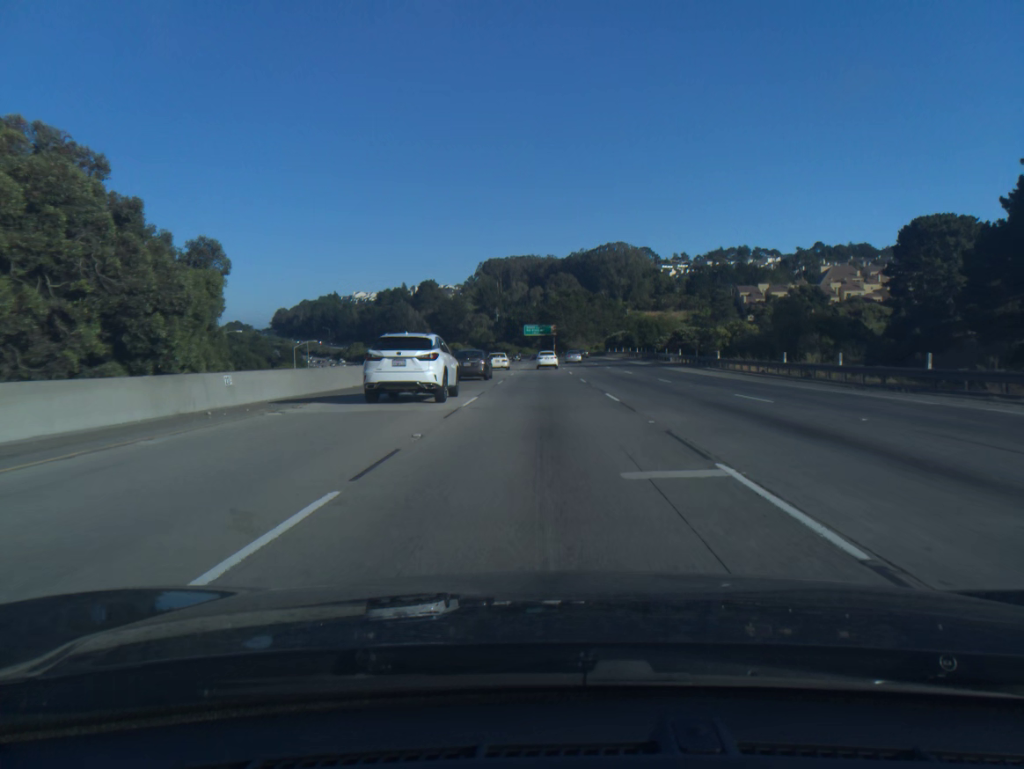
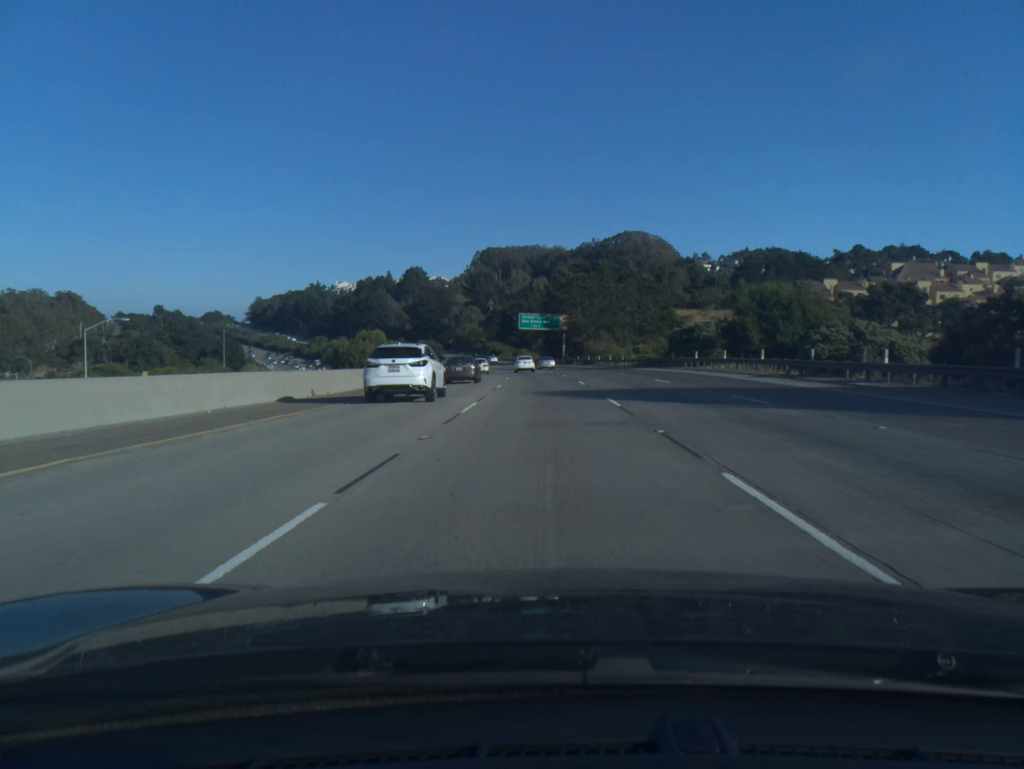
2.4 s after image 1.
(-0.1, +73.2) m; 0°
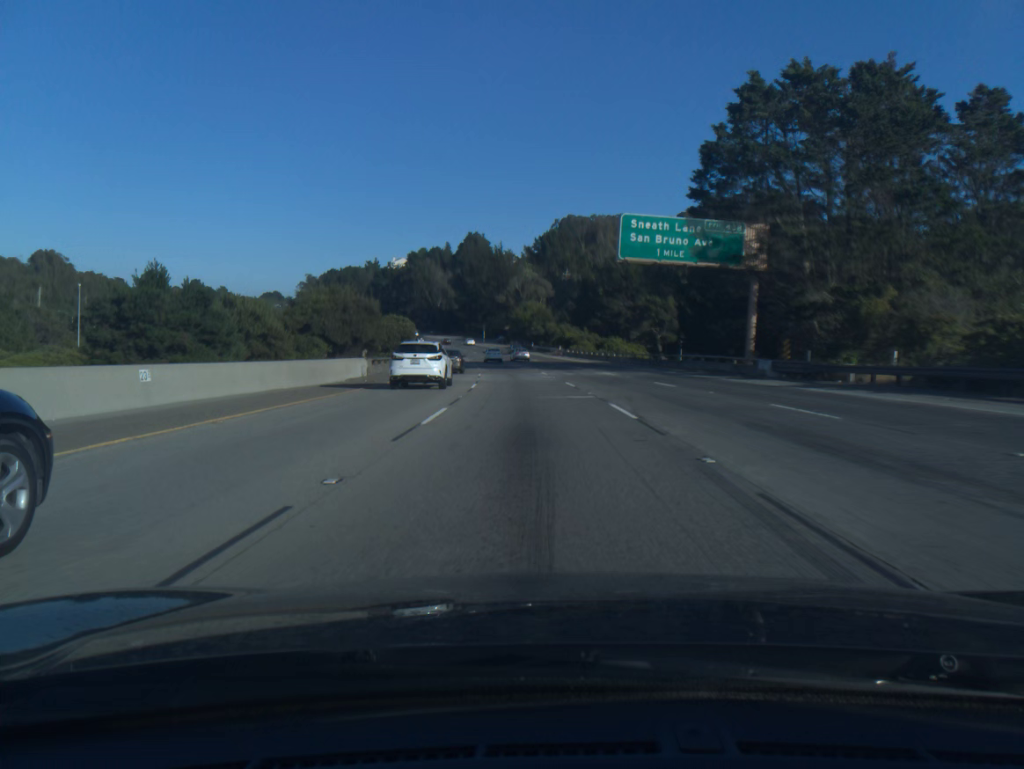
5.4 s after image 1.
(-3.1, +91.8) m; -6°
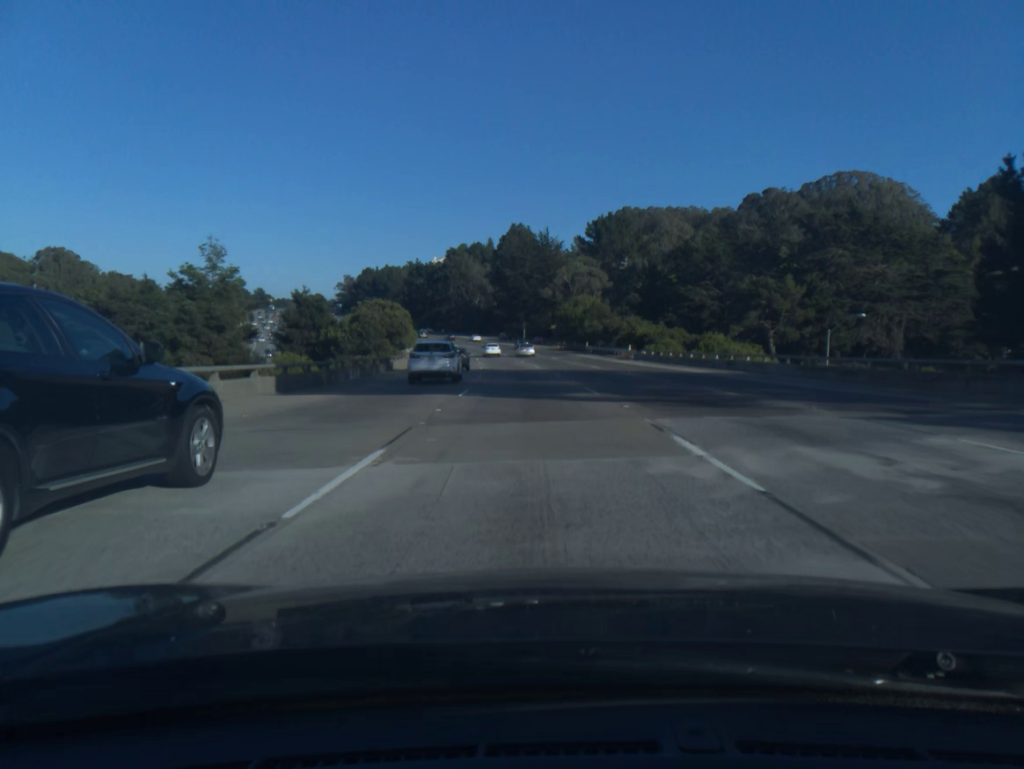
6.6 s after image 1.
(-1.2, +36.7) m; -4°
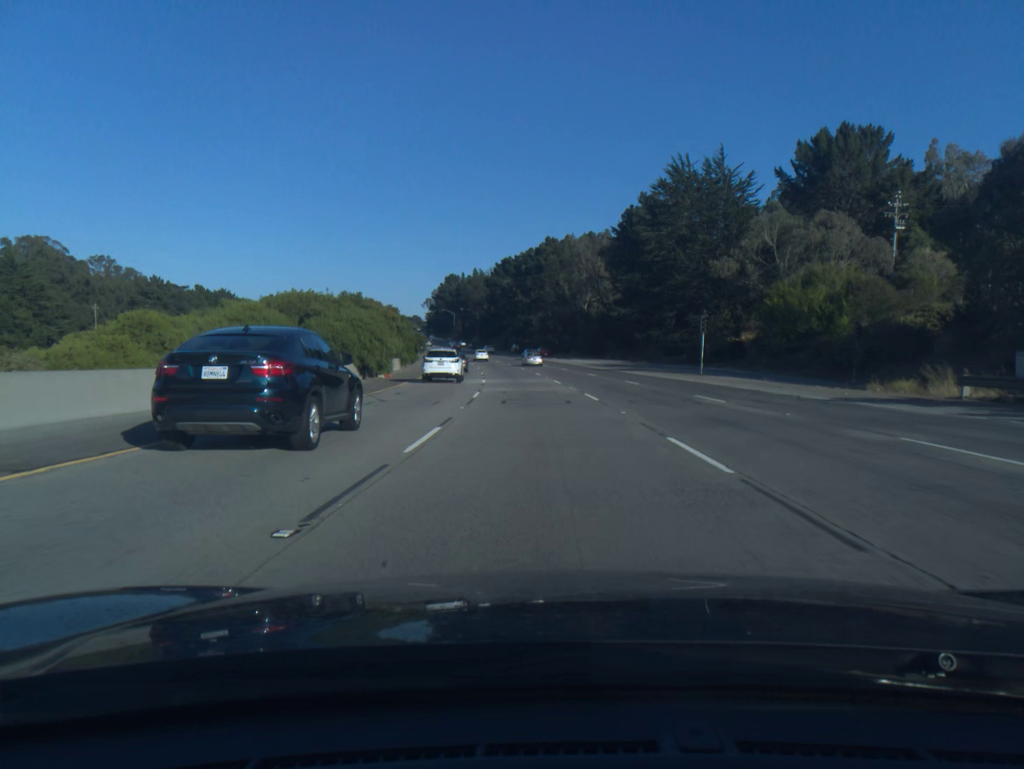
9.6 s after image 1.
(-6.6, +91.1) m; -8°
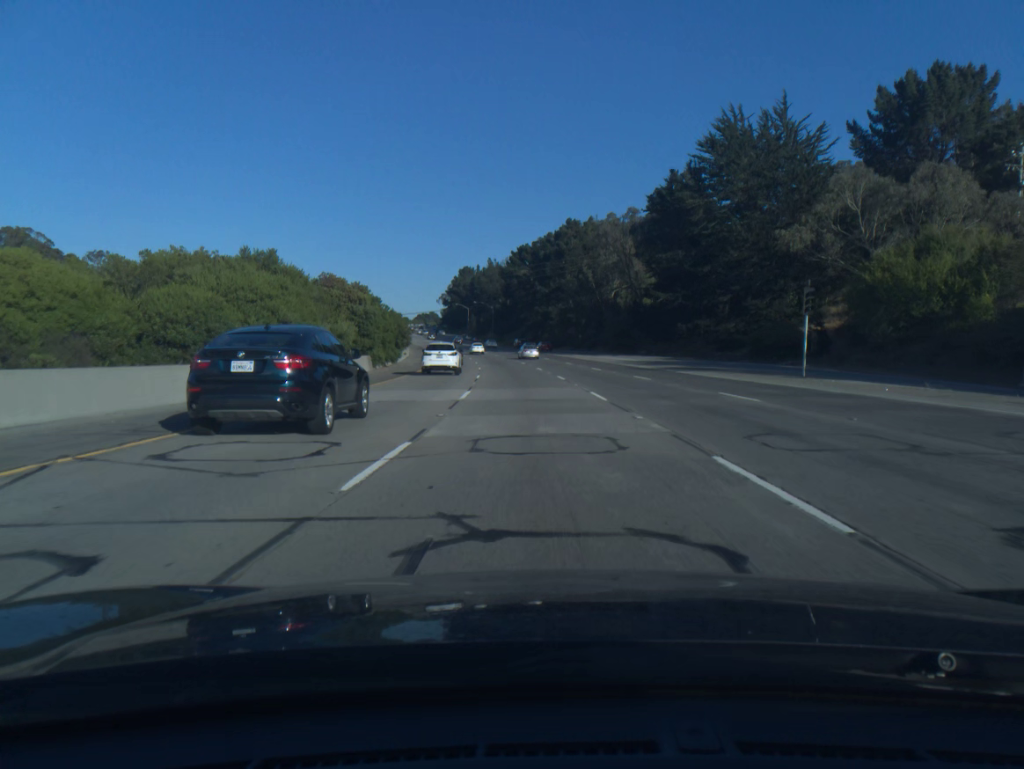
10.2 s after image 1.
(-0.2, +18.2) m; -1°
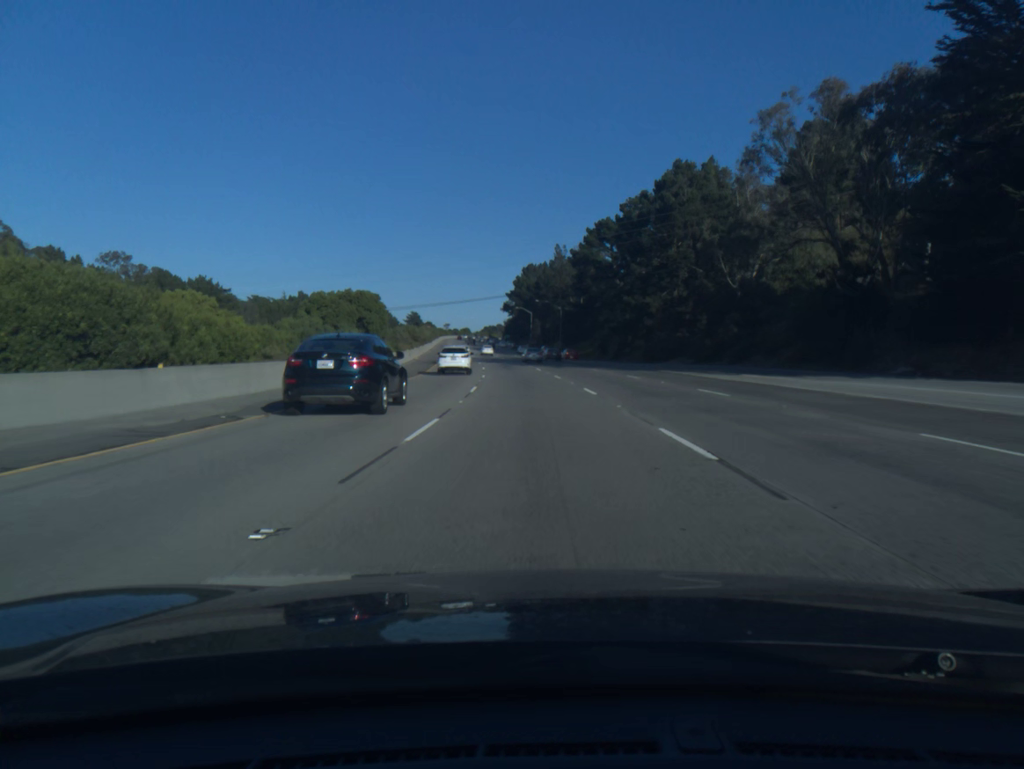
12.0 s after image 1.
(-2.4, +54.3) m; -5°
